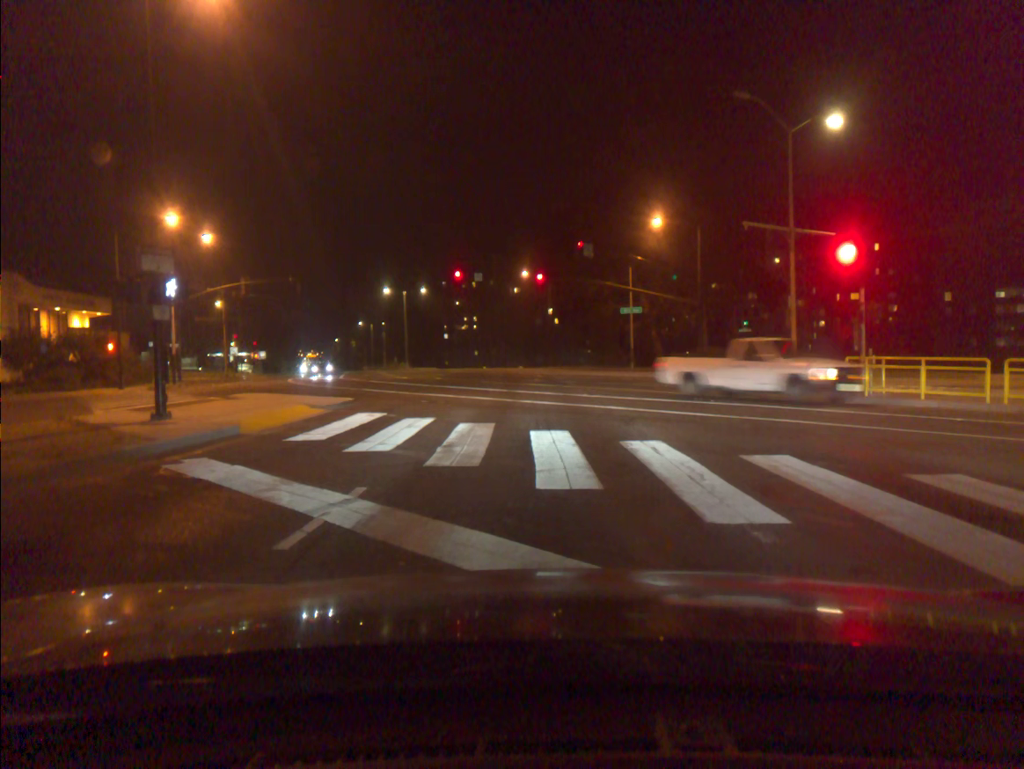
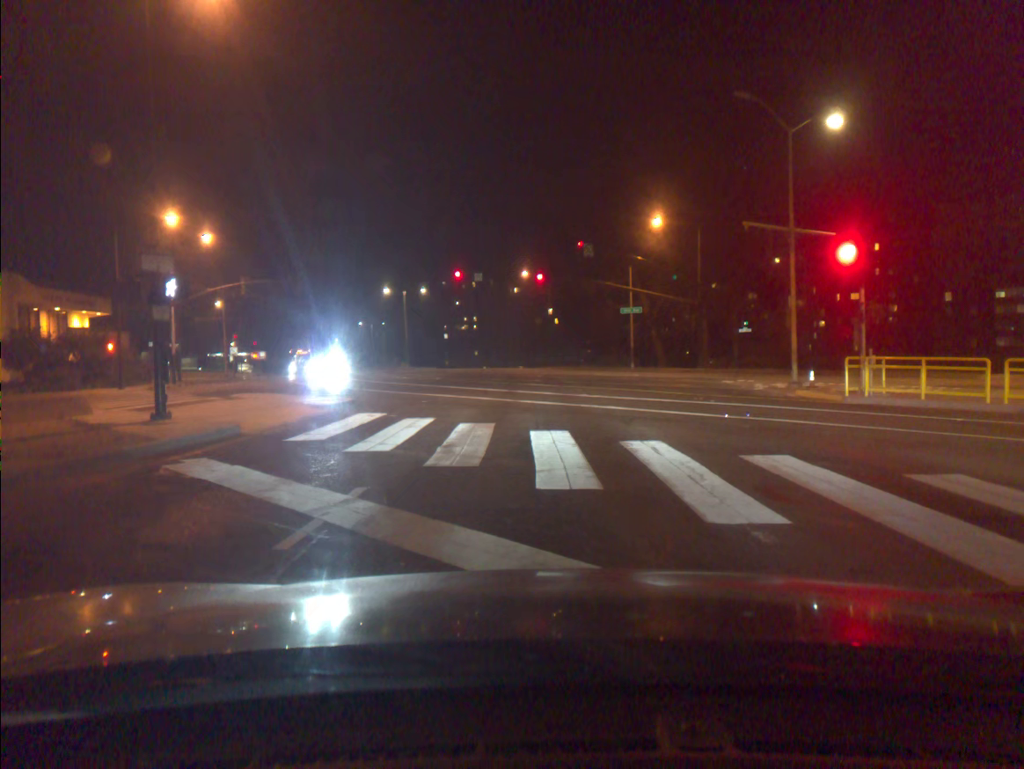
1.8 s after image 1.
(0.0, 0.0) m; 0°
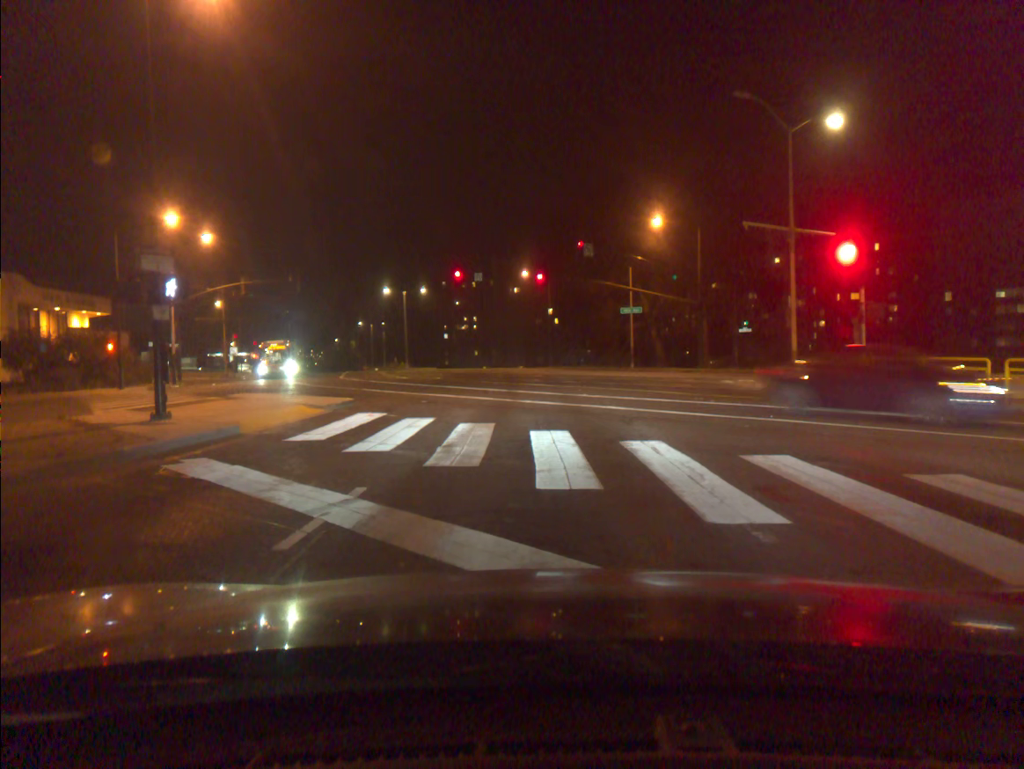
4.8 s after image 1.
(0.0, 0.0) m; 0°
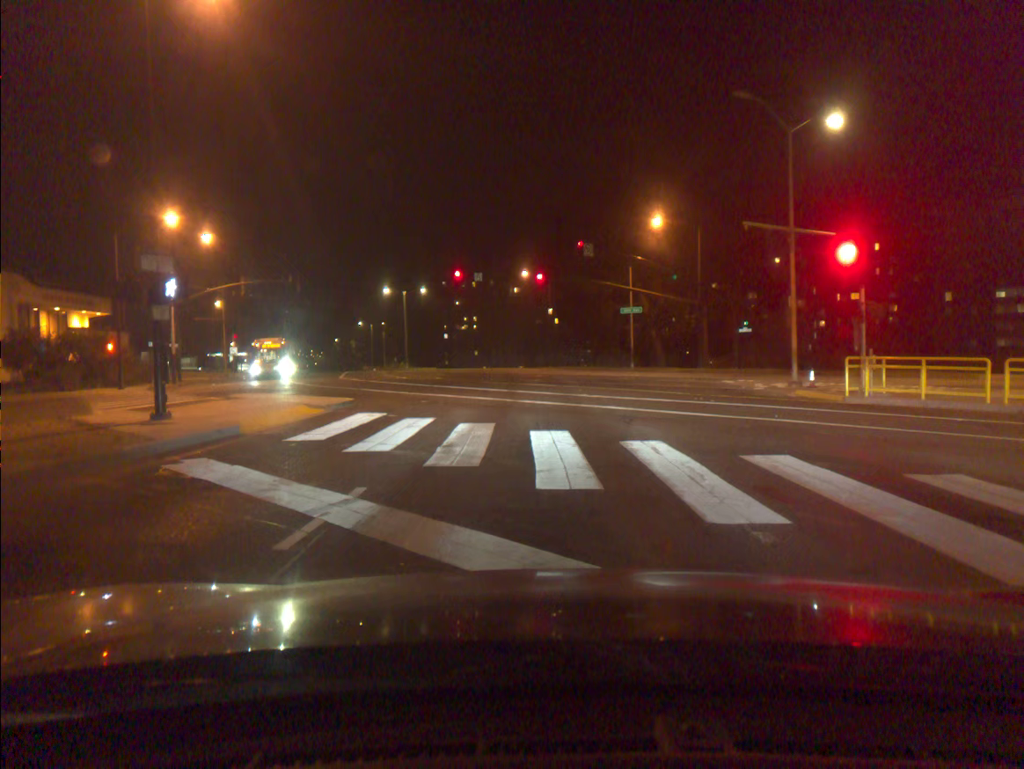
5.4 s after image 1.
(0.0, 0.0) m; 0°
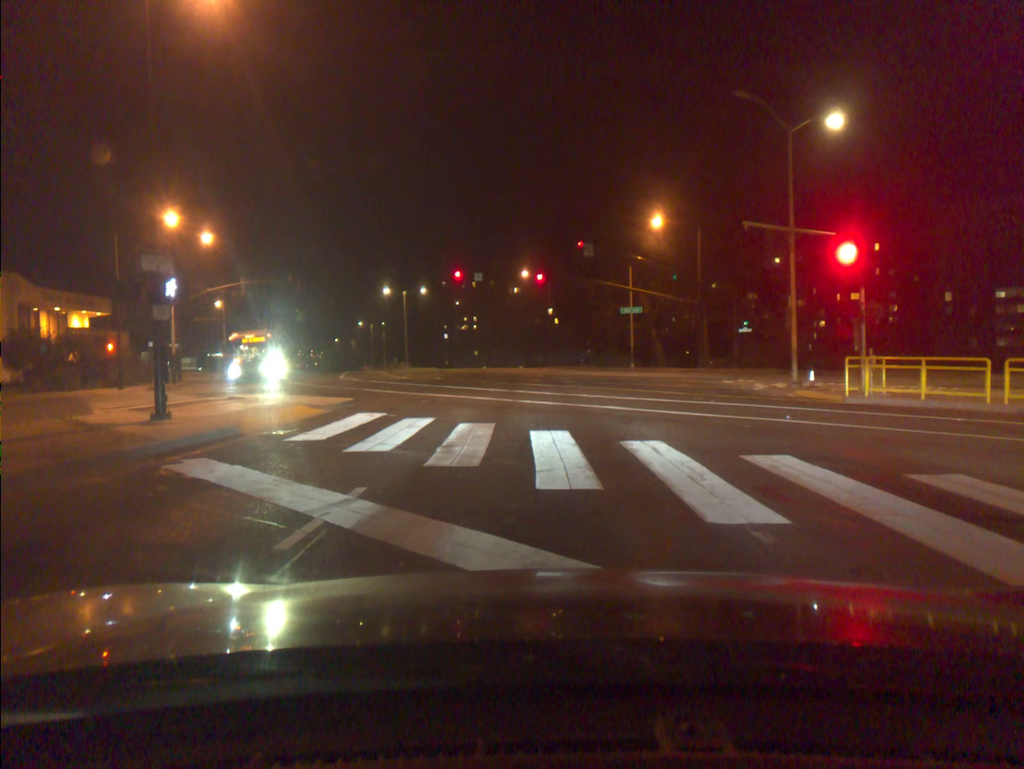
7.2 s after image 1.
(0.0, 0.0) m; 0°
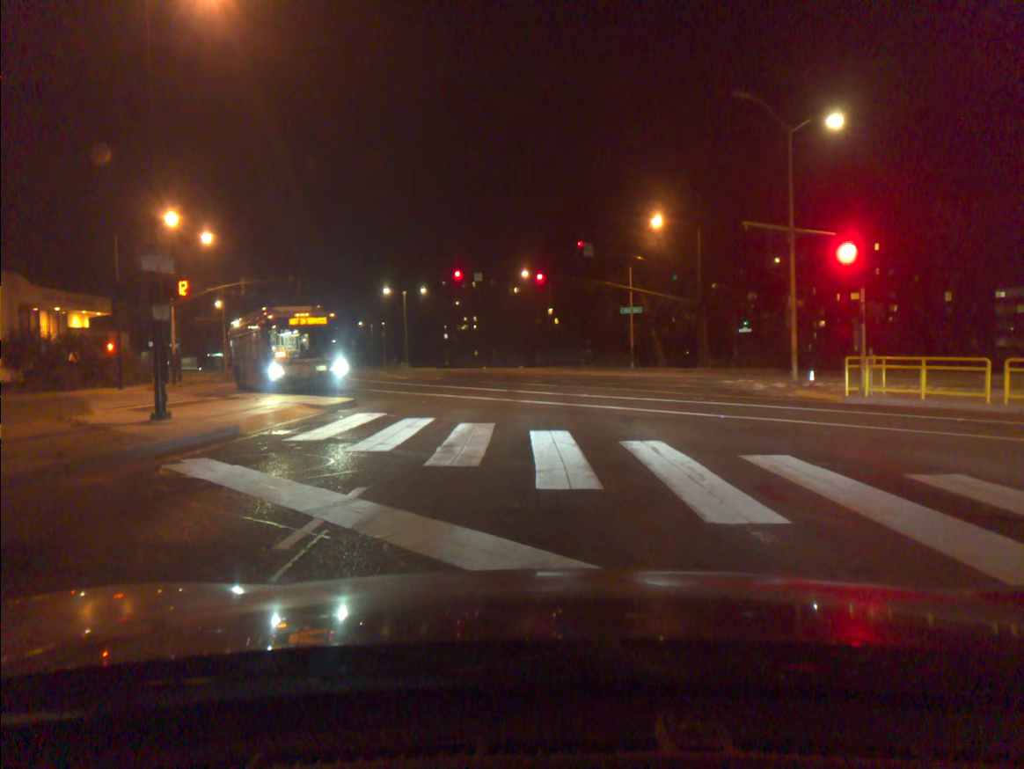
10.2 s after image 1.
(0.0, 0.0) m; 0°
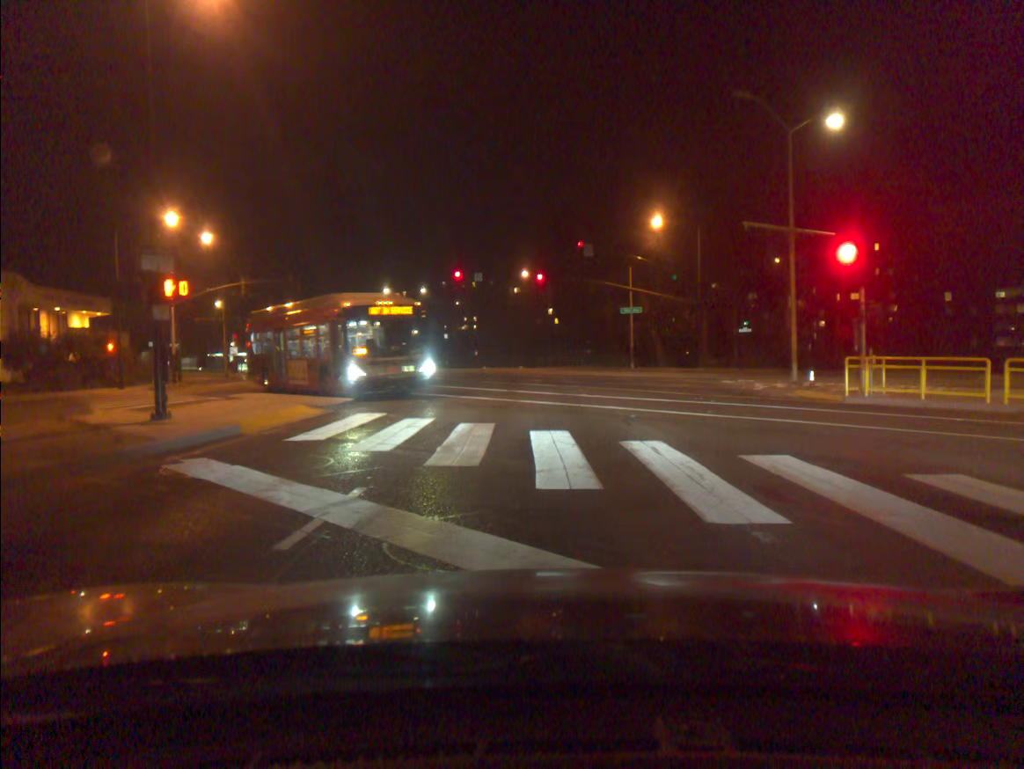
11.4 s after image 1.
(0.0, 0.0) m; 0°
